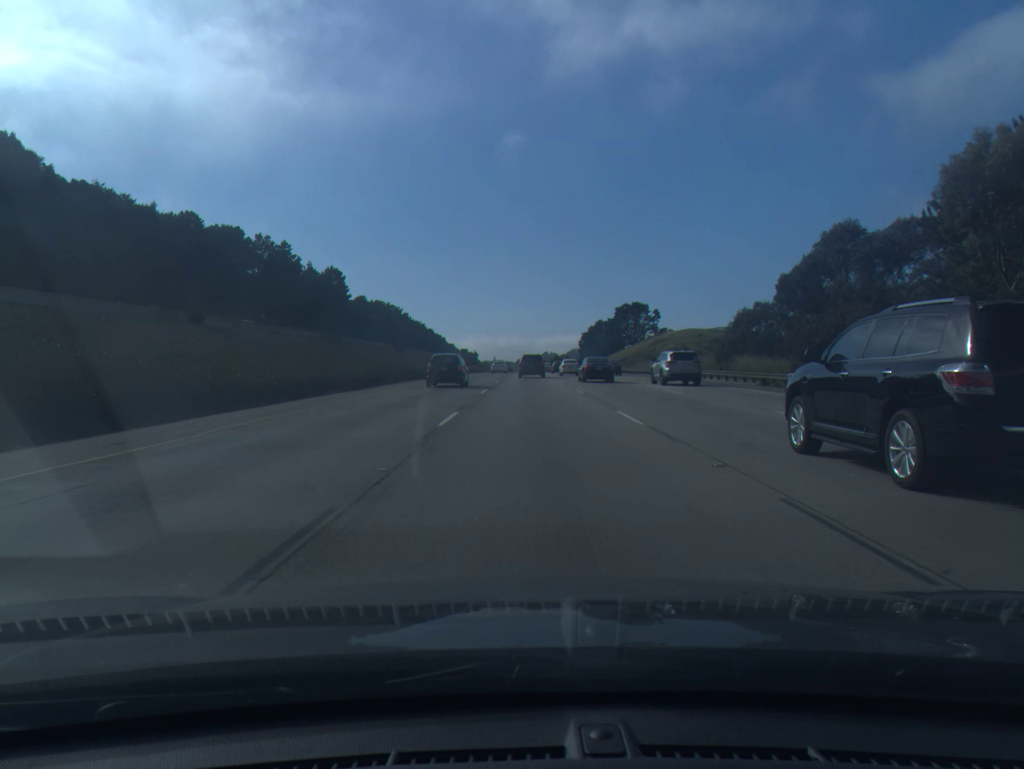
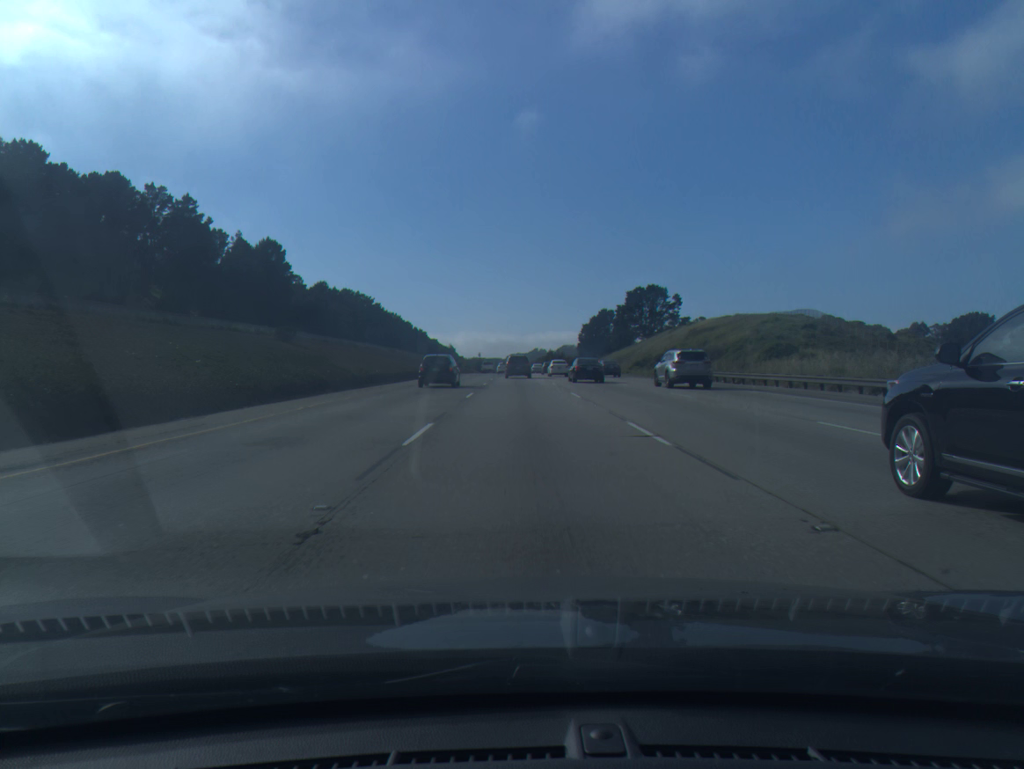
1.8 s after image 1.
(+0.2, +47.2) m; +1°
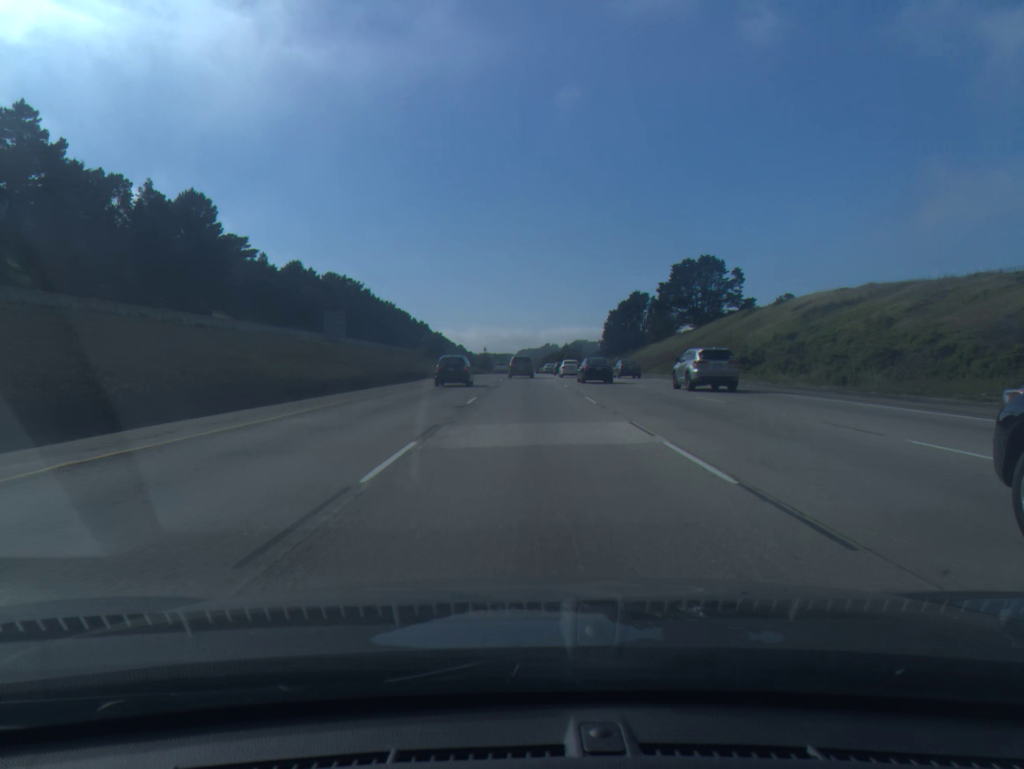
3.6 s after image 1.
(-0.3, +47.1) m; -1°
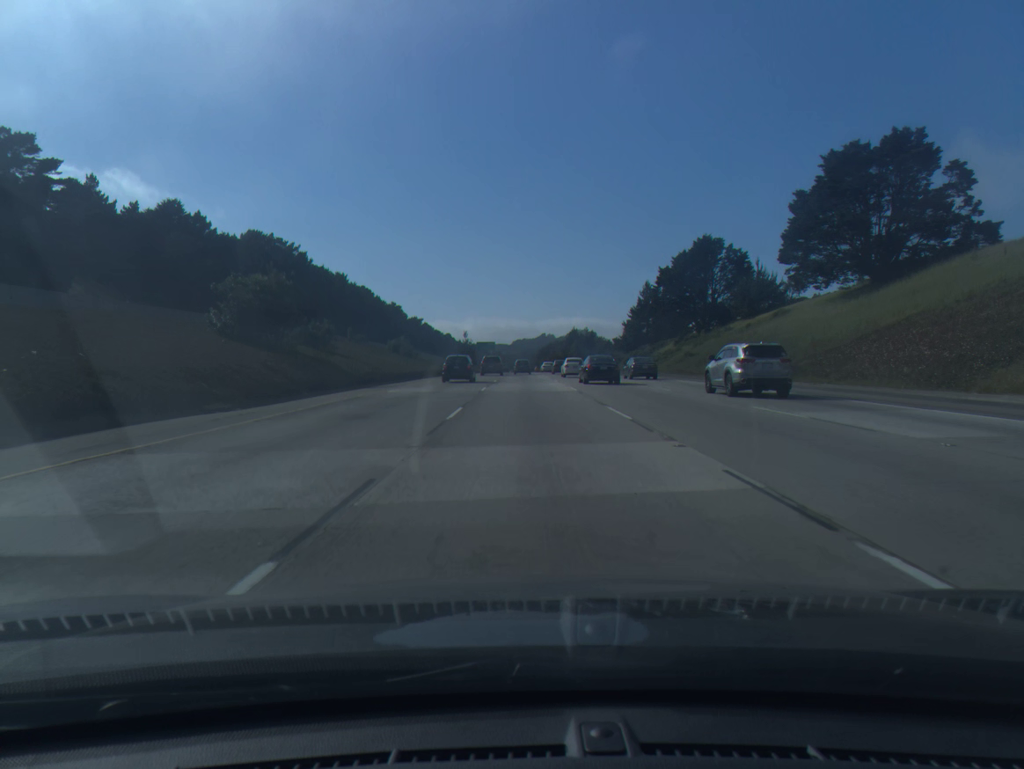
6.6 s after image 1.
(+0.4, +79.8) m; 0°
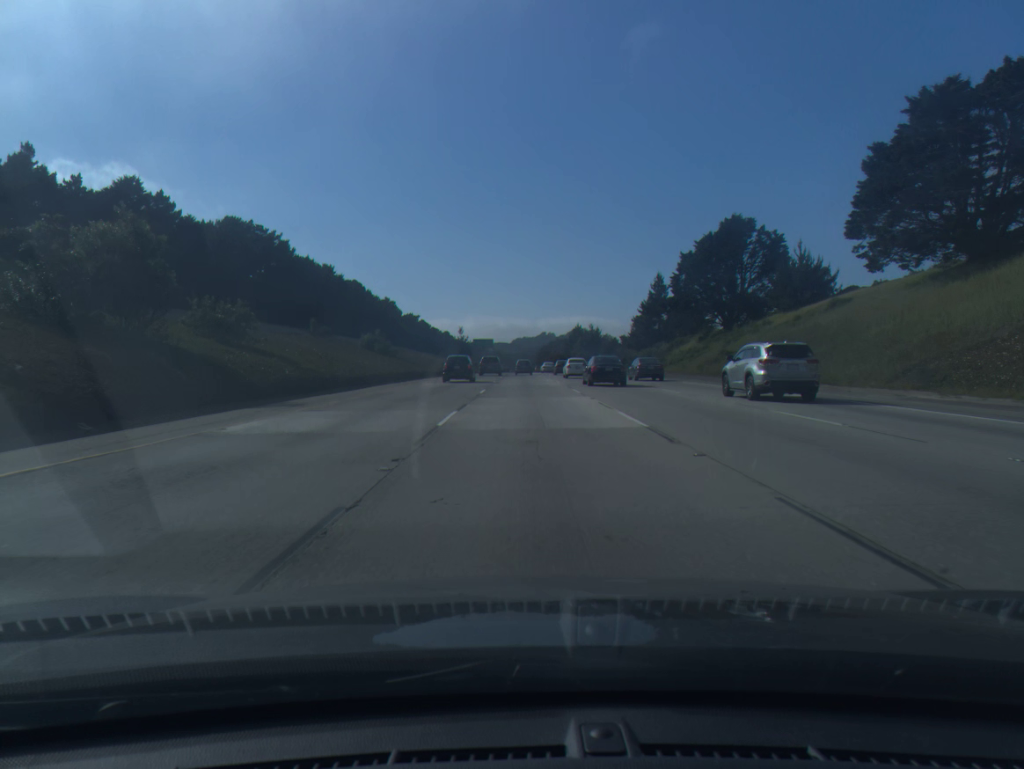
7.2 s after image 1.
(0.0, +16.3) m; 0°
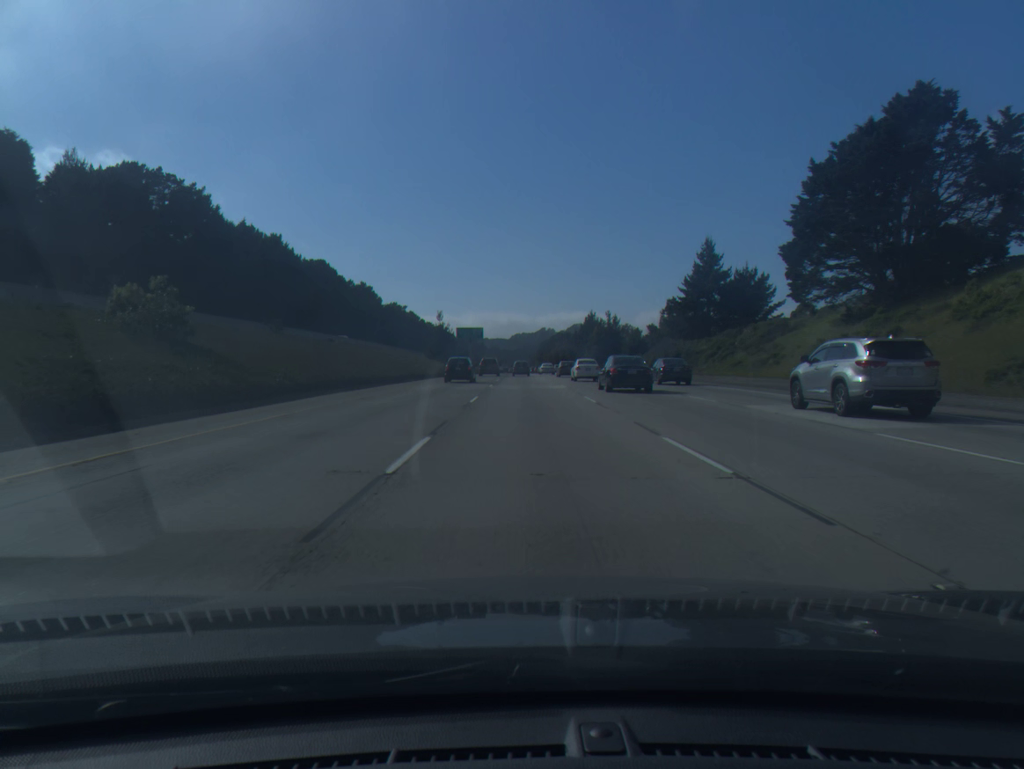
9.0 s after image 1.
(0.0, +49.4) m; 0°
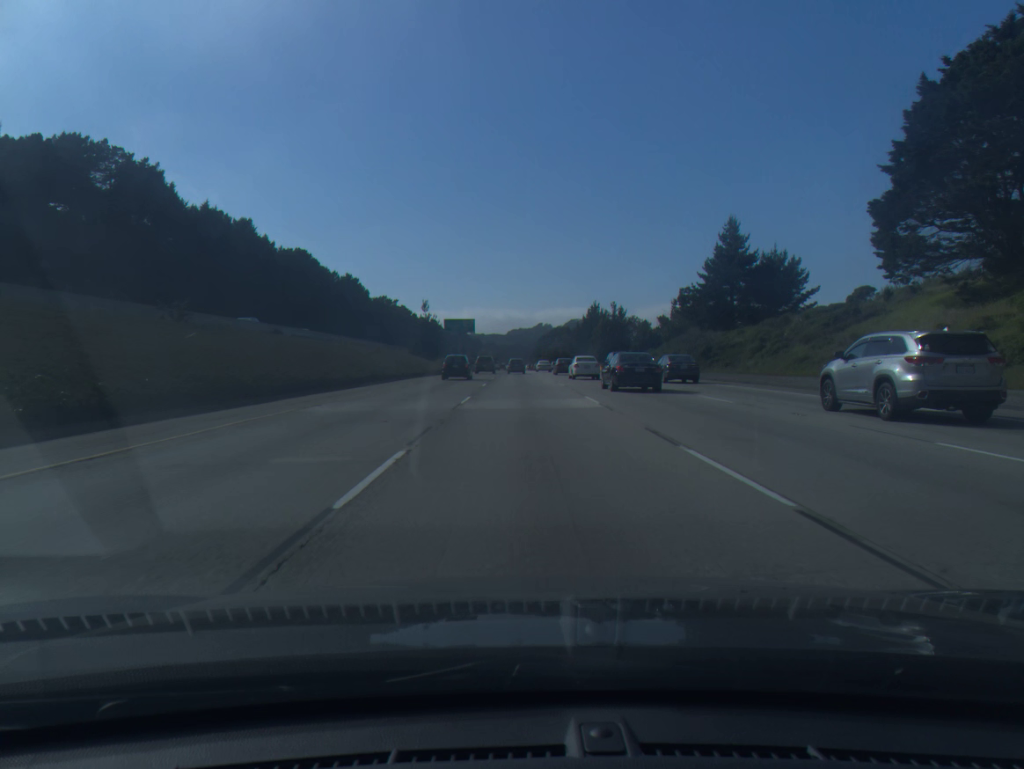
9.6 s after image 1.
(0.0, +16.6) m; 0°
